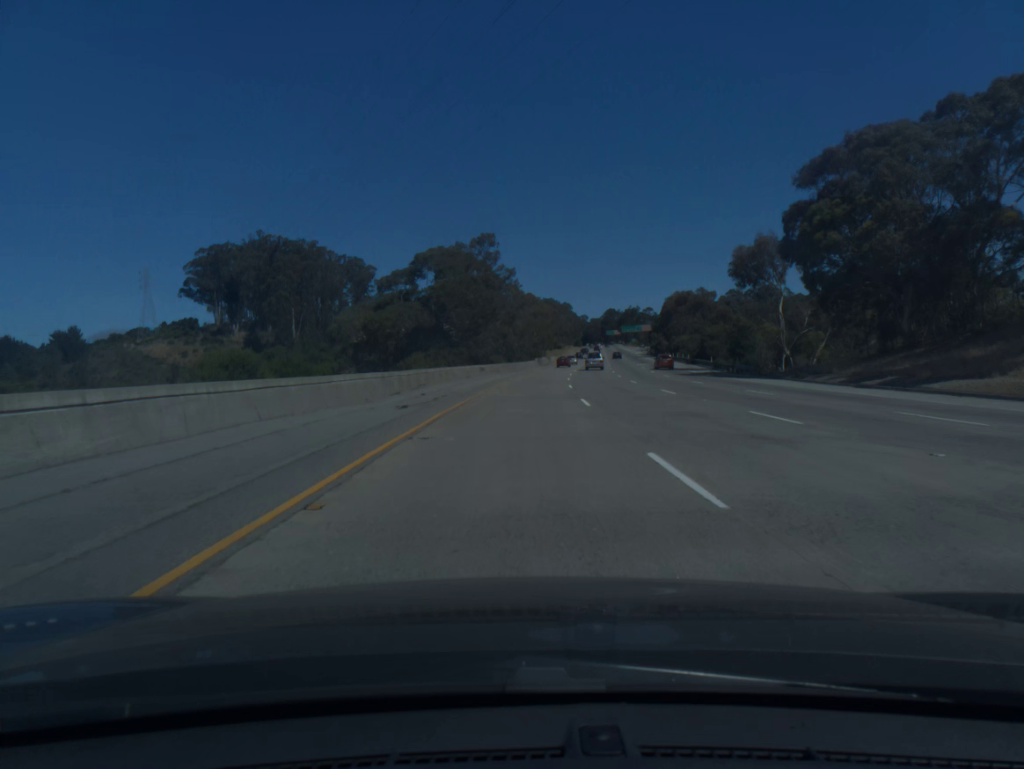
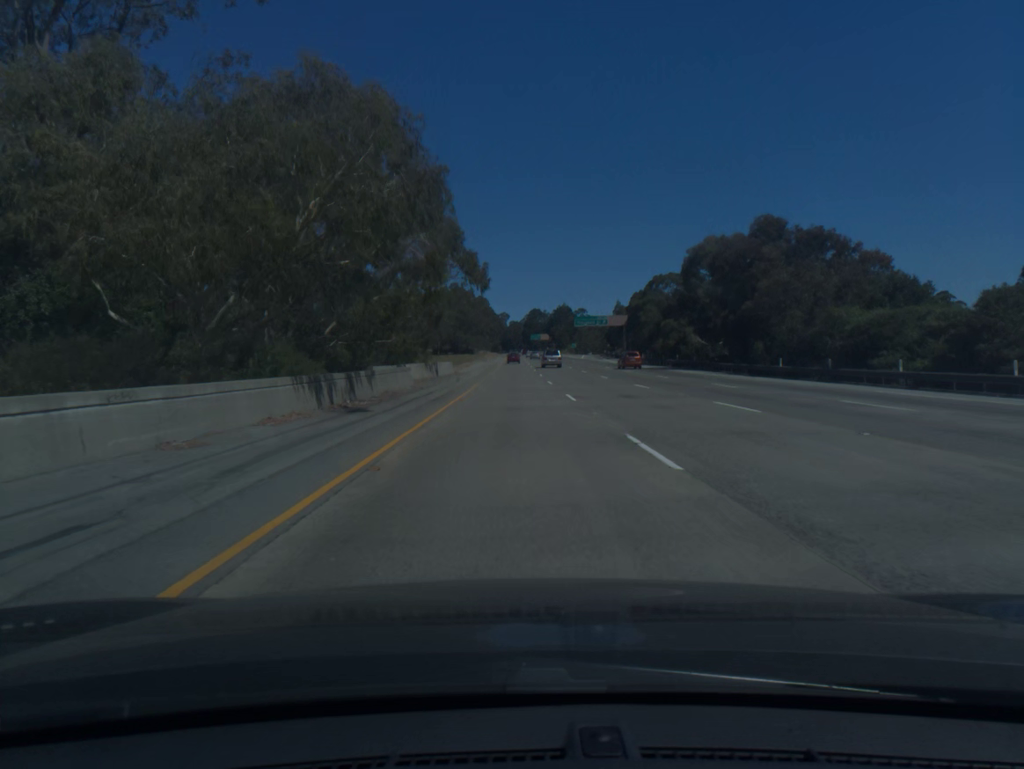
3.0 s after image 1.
(+6.3, +100.2) m; +6°
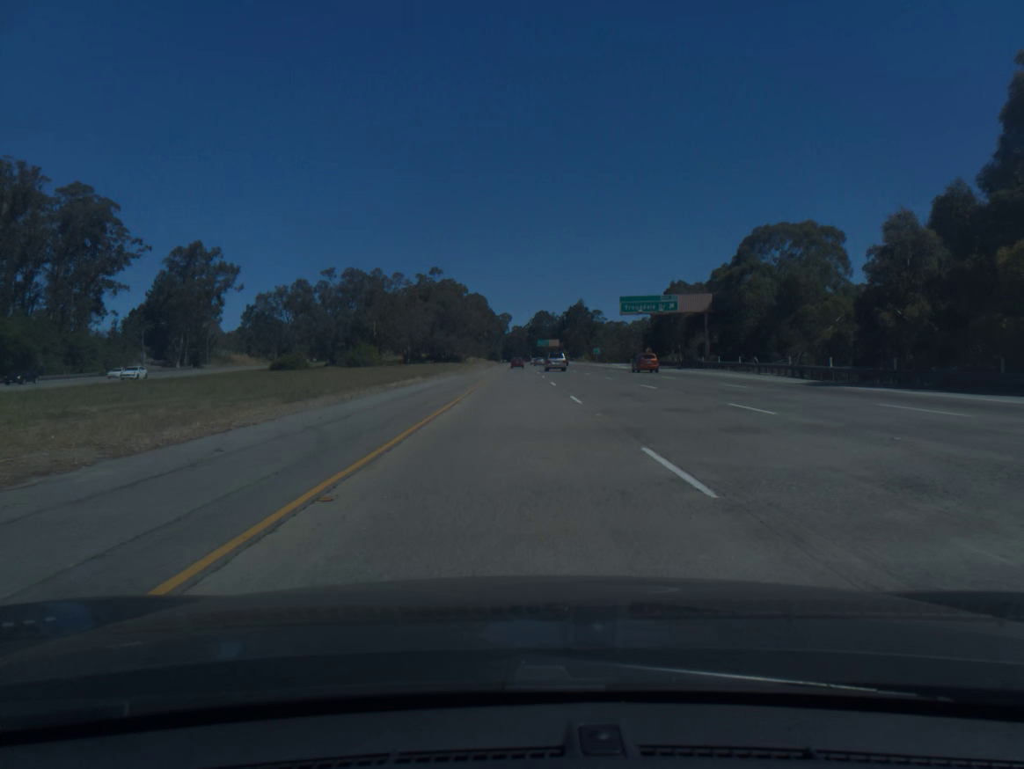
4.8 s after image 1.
(0.0, +60.1) m; 0°
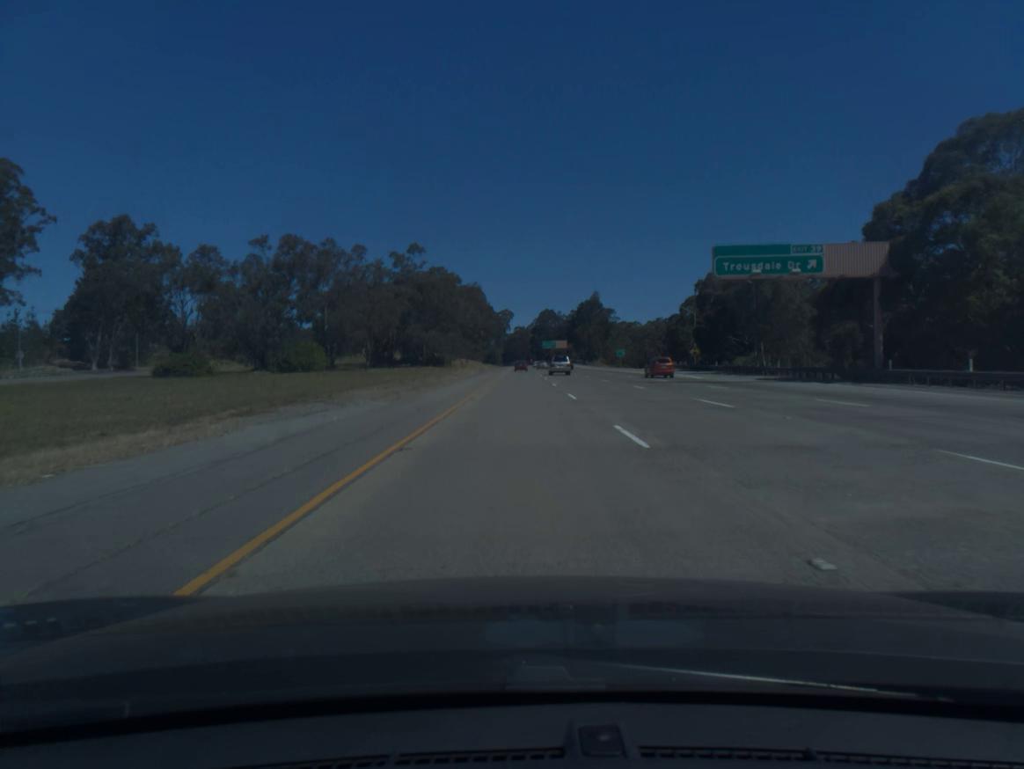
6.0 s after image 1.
(-0.1, +40.0) m; 0°
